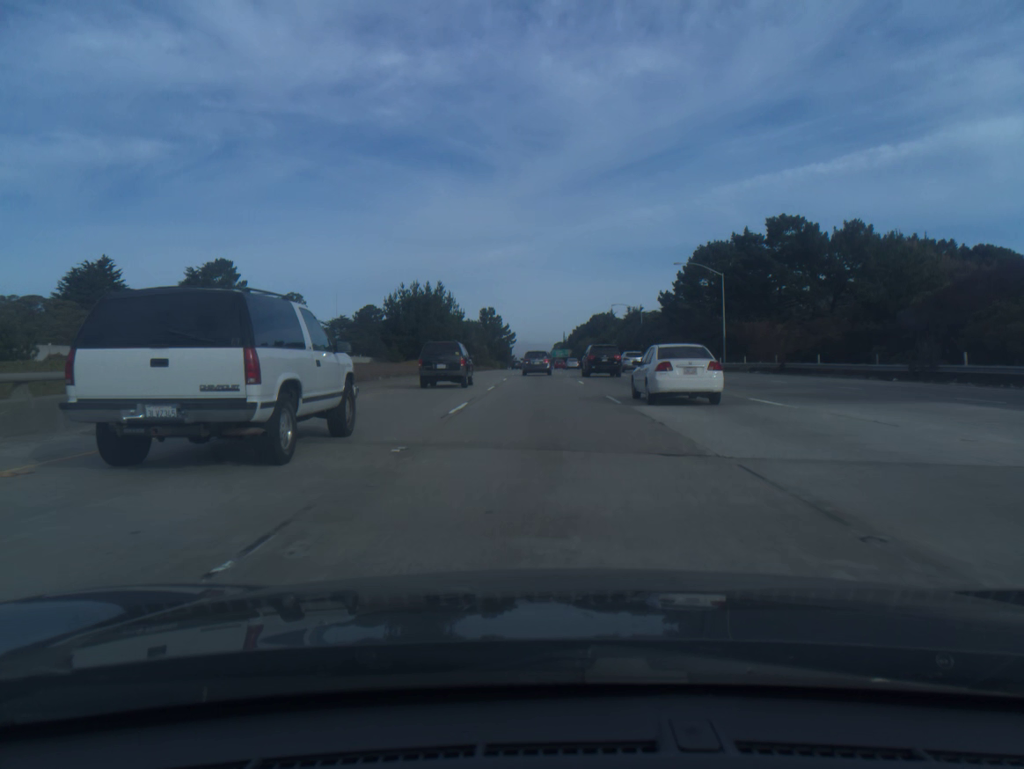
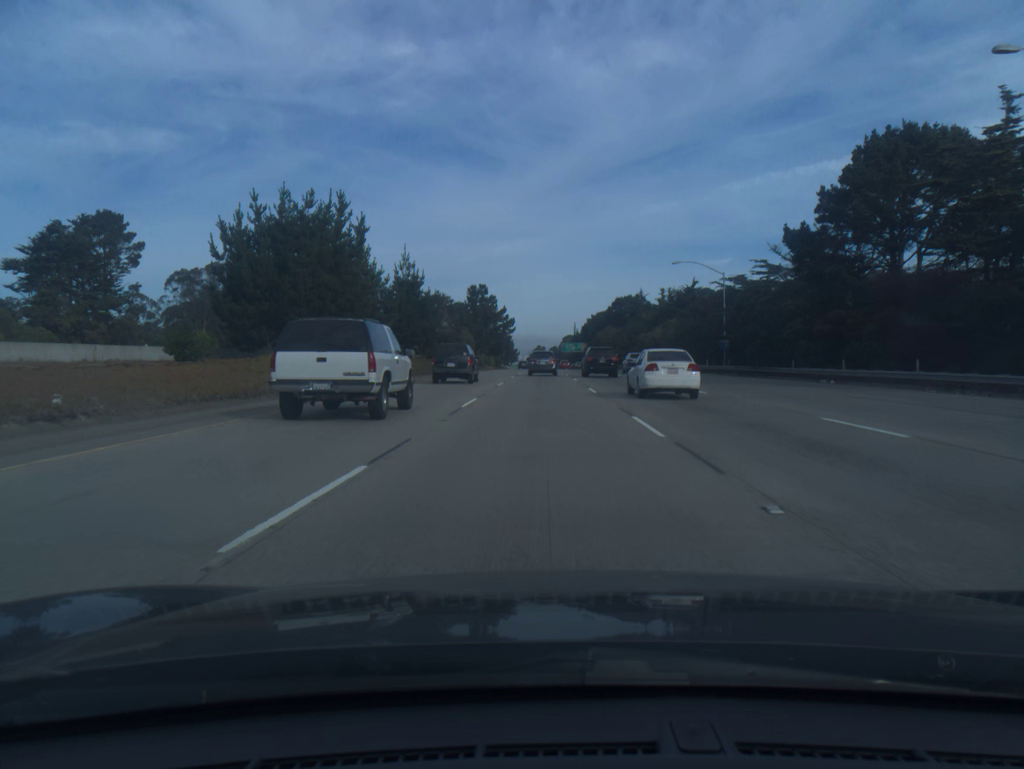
(0.0, +51.2) m; 0°
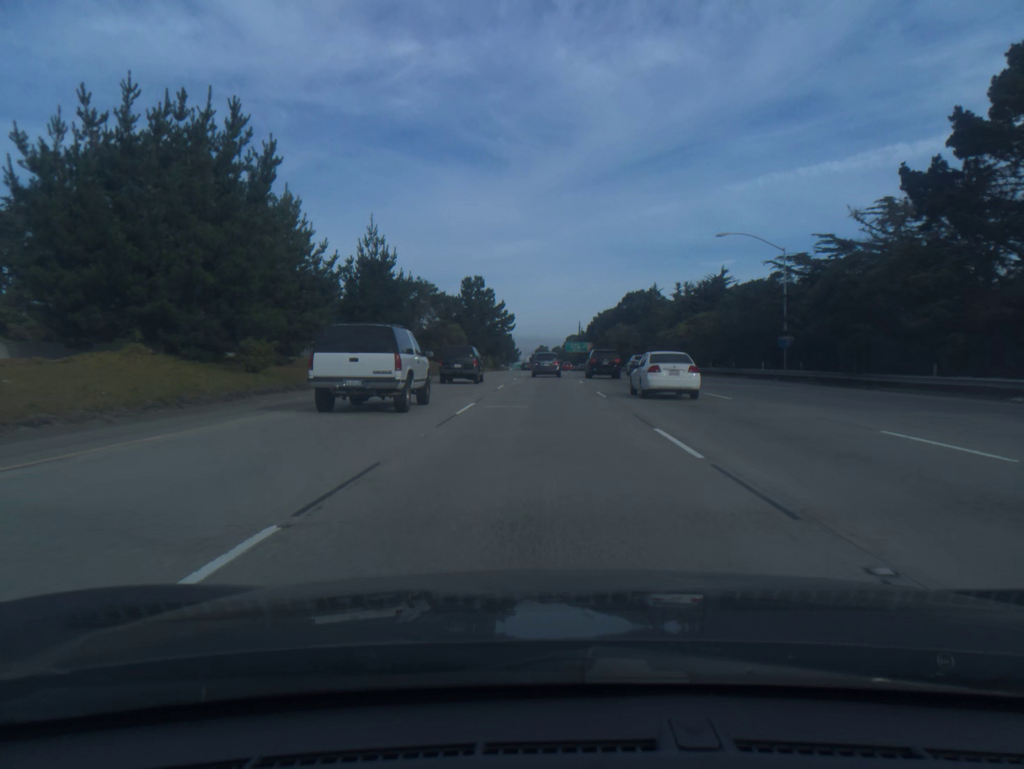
(0.0, +17.0) m; 0°
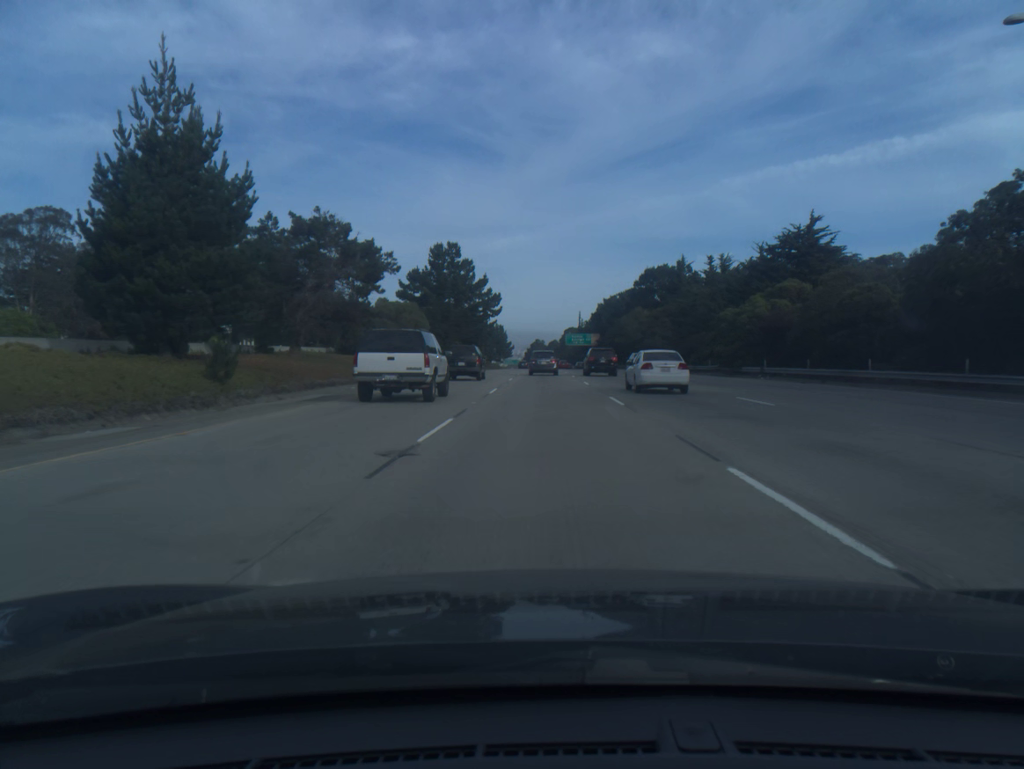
(0.0, +34.0) m; 0°
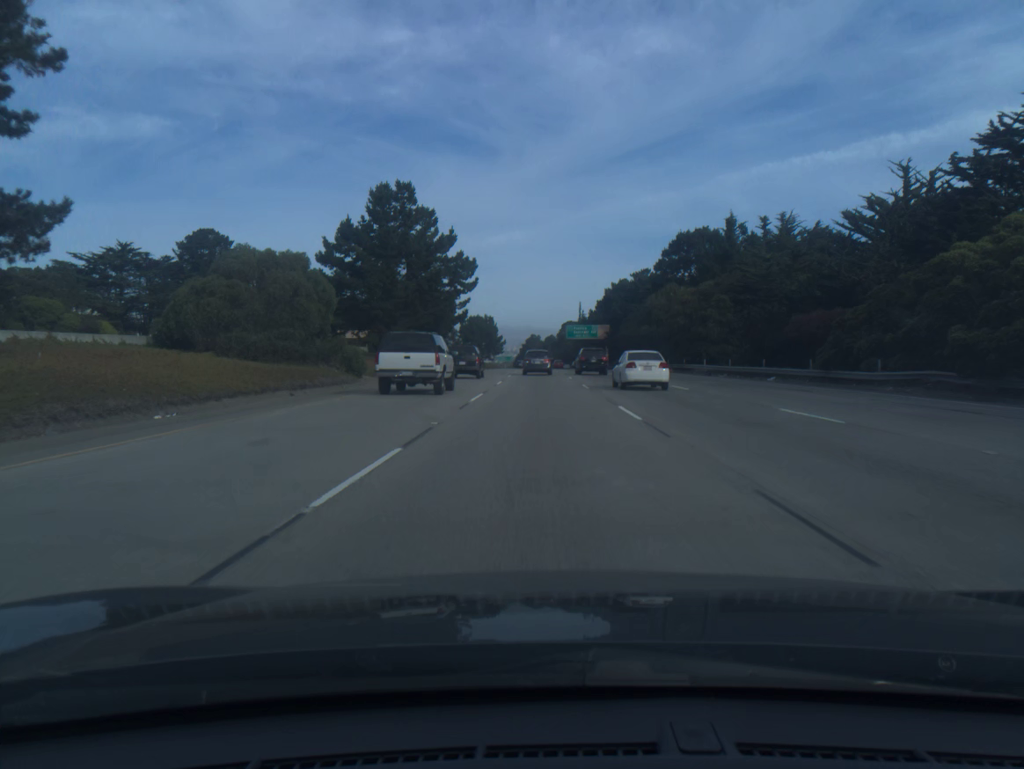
(+0.1, +33.8) m; 0°
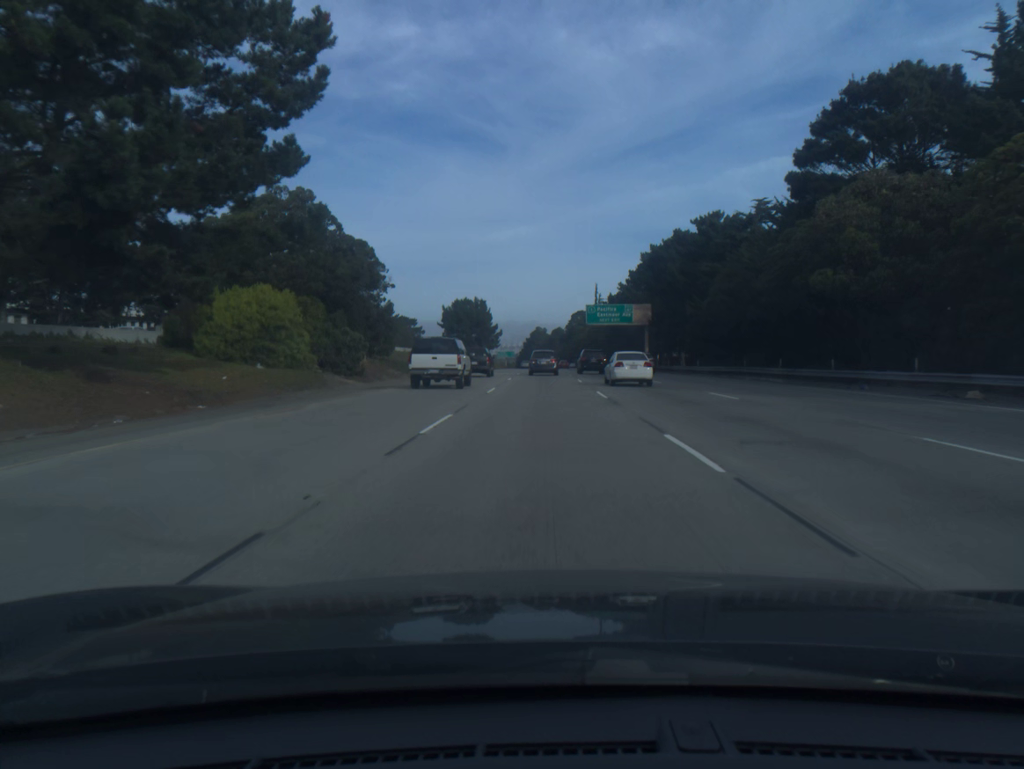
(-0.2, +50.4) m; 0°
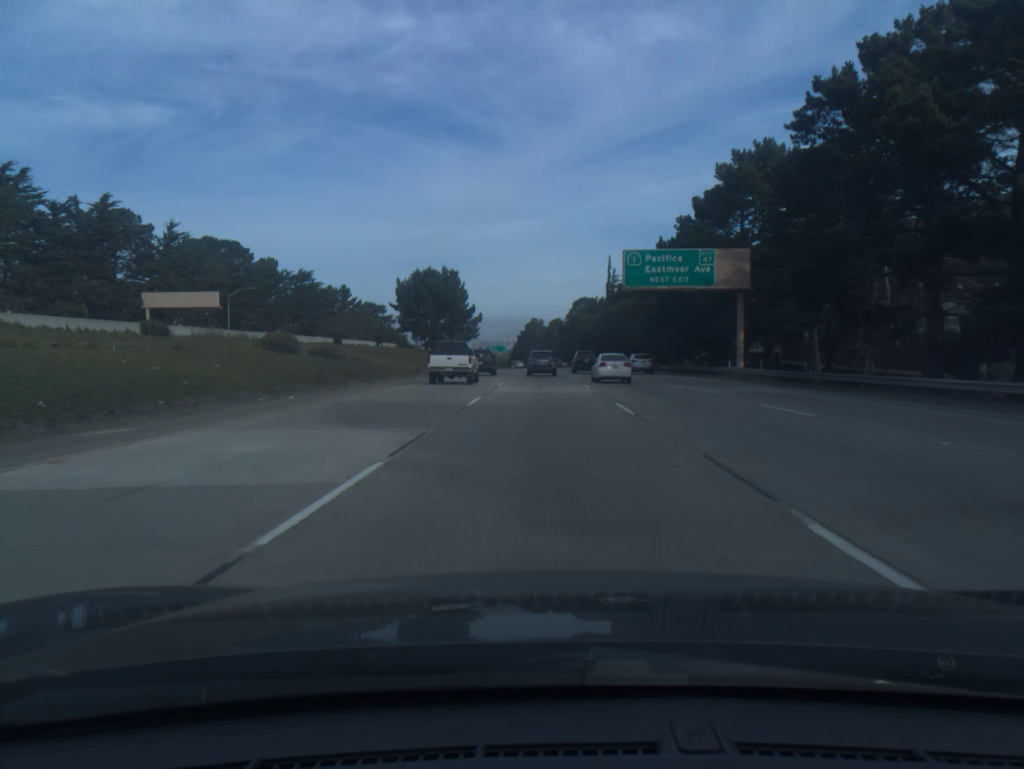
(0.0, +50.0) m; 0°
